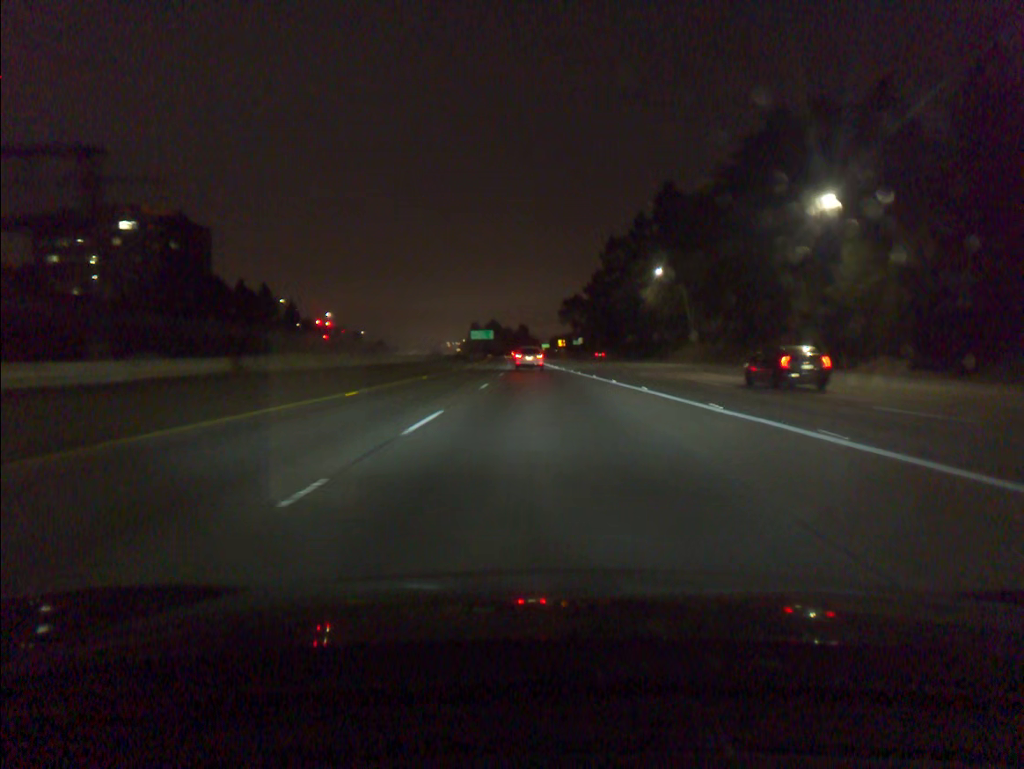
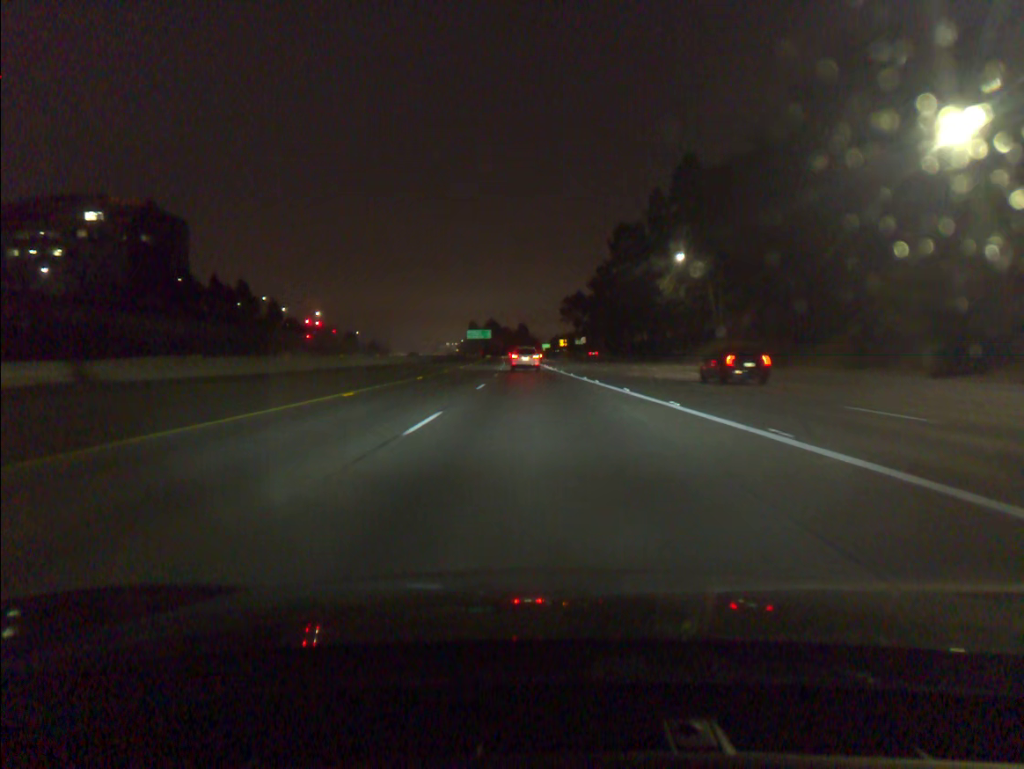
(0.0, +14.7) m; 0°
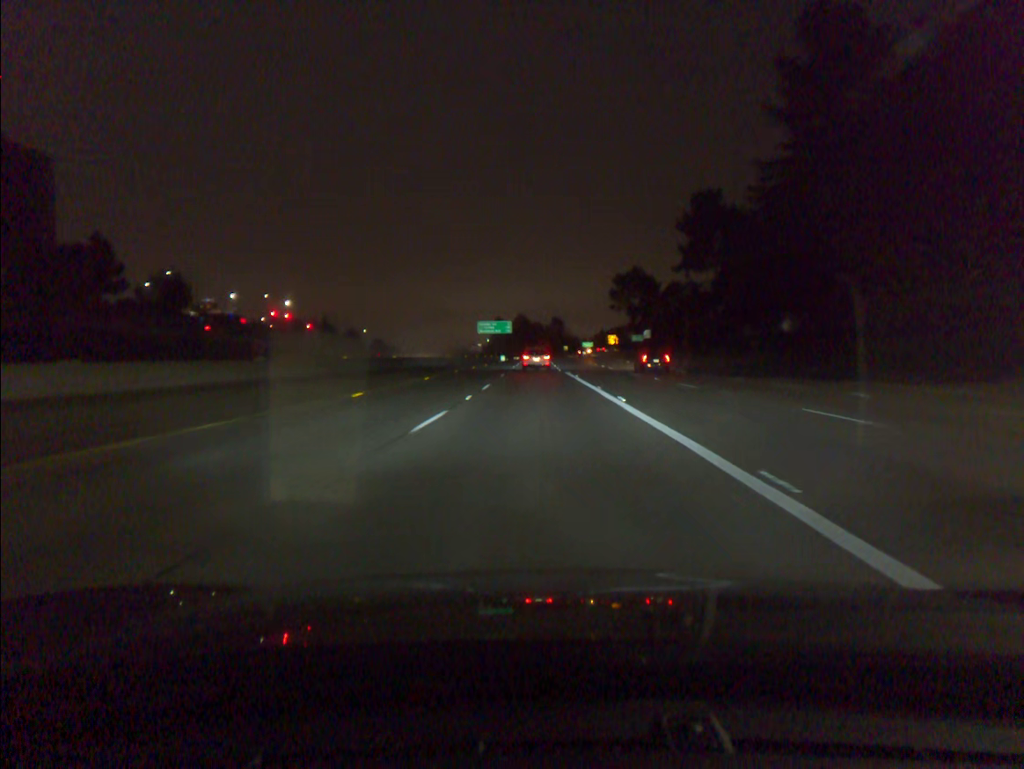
(-1.2, +72.3) m; -3°
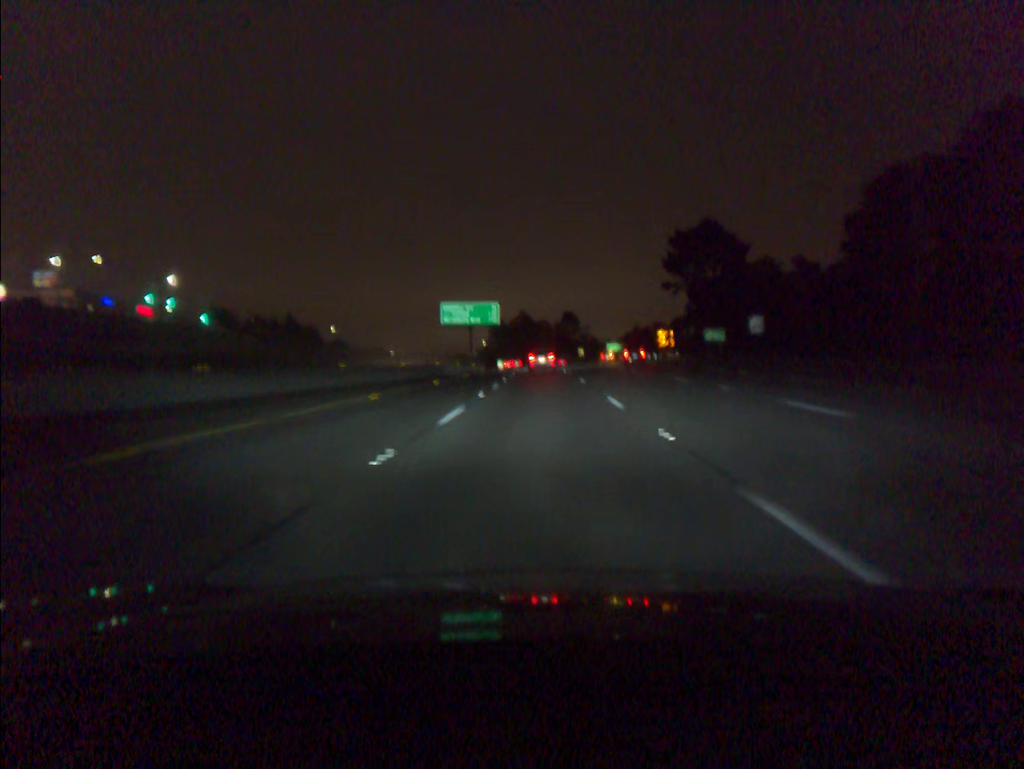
(-0.4, +72.0) m; 0°
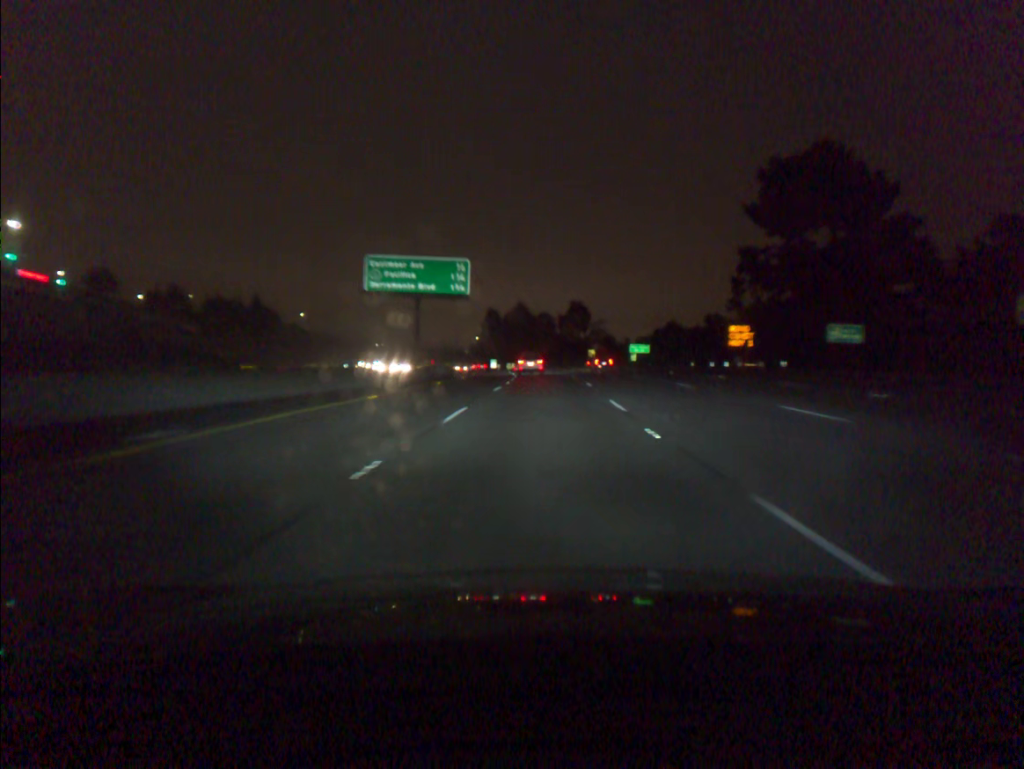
(+0.1, +43.9) m; 0°
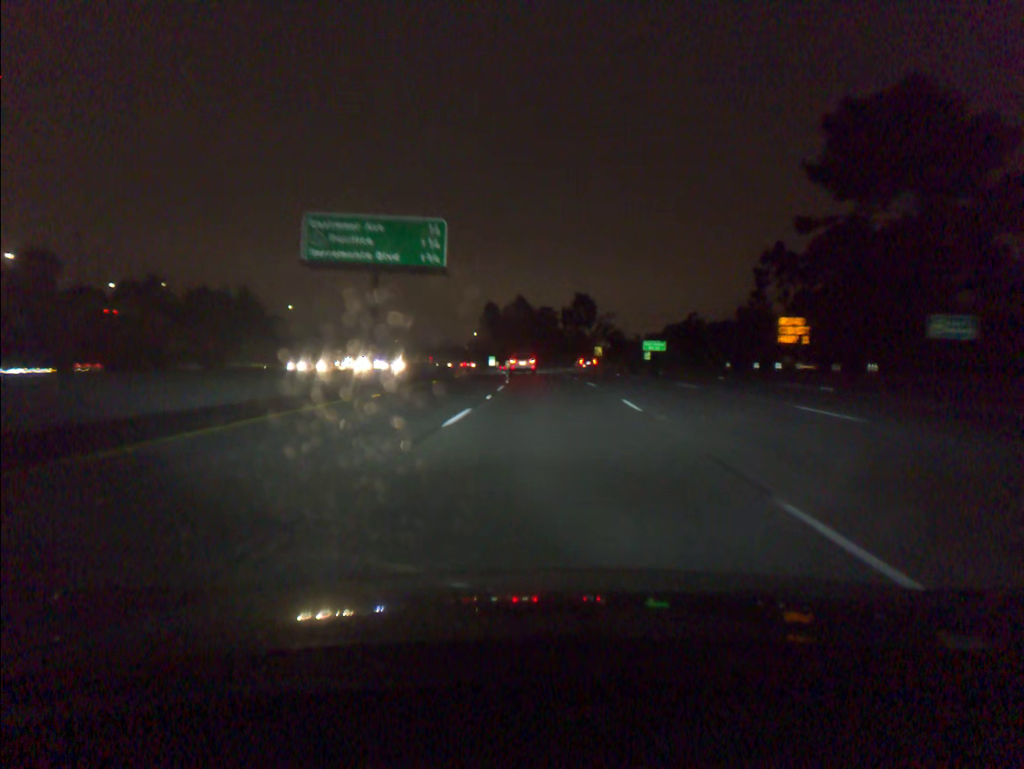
(0.0, +14.8) m; 0°
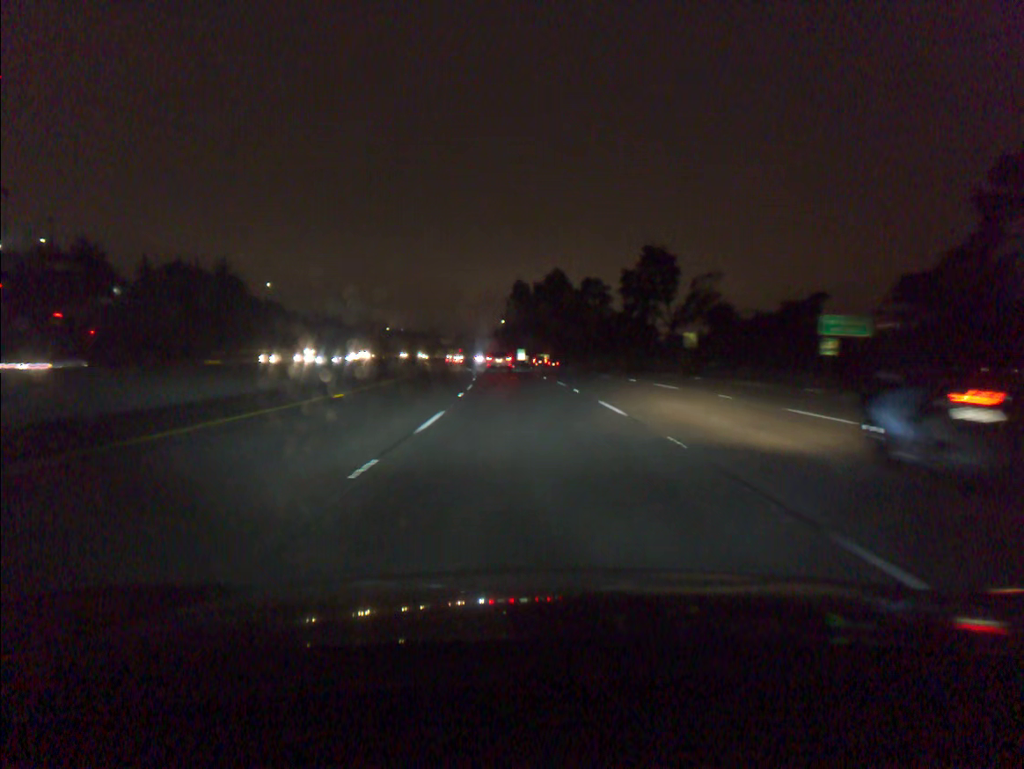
(-0.7, +59.6) m; -3°
